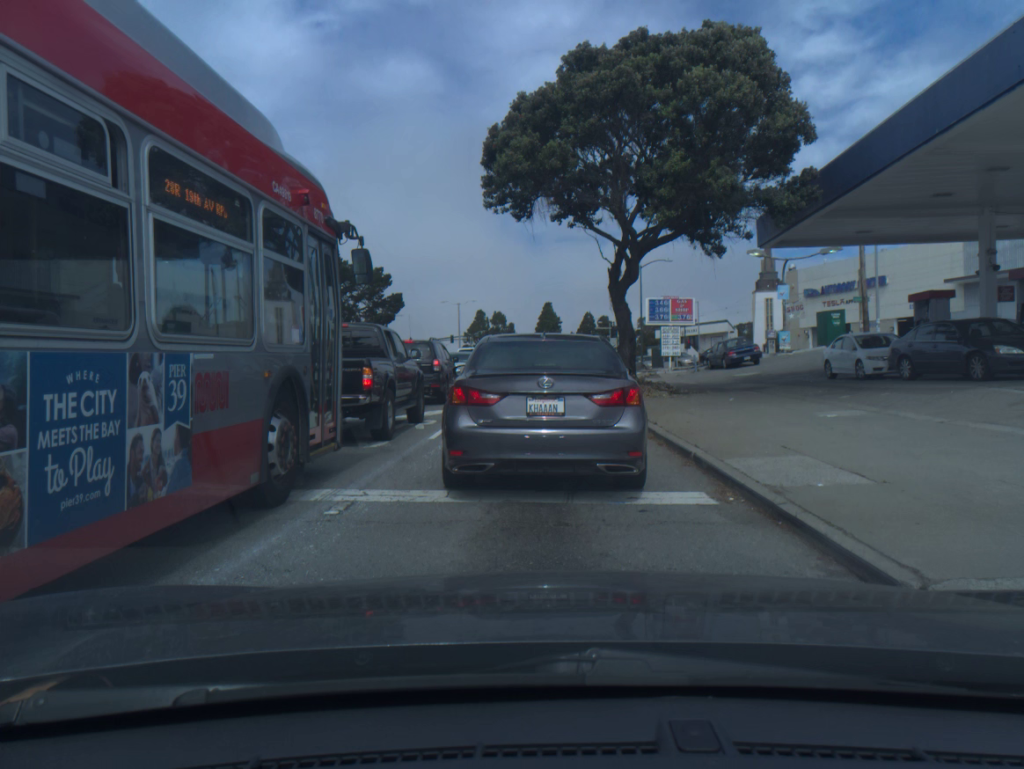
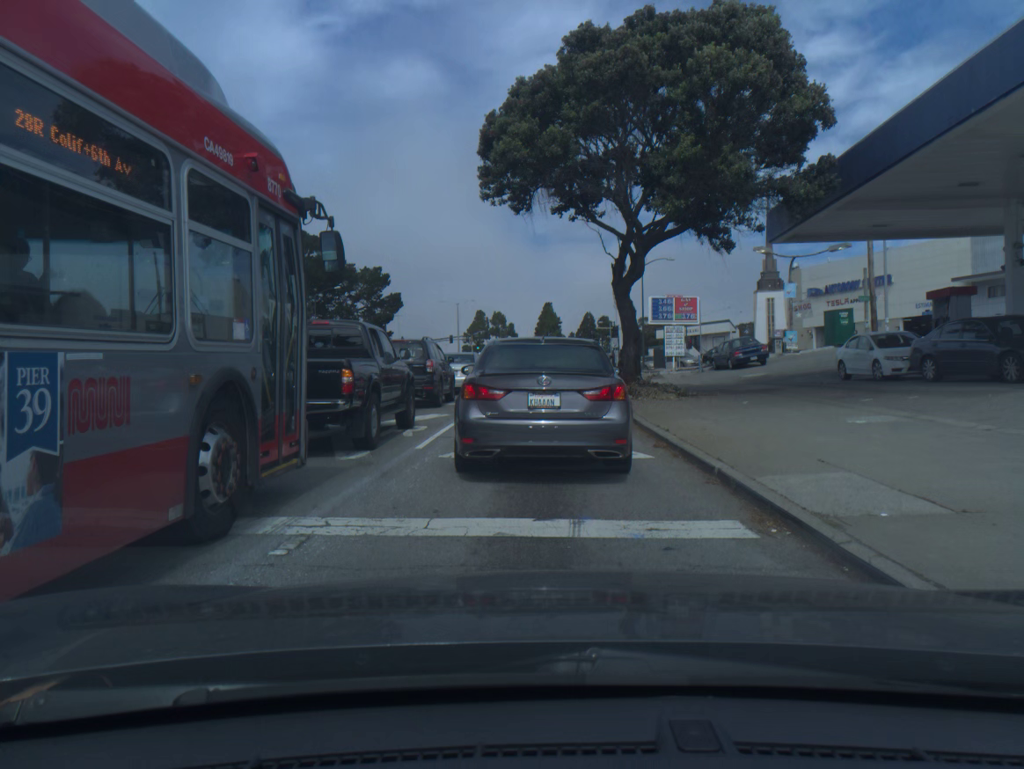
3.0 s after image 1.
(0.0, +1.2) m; 0°
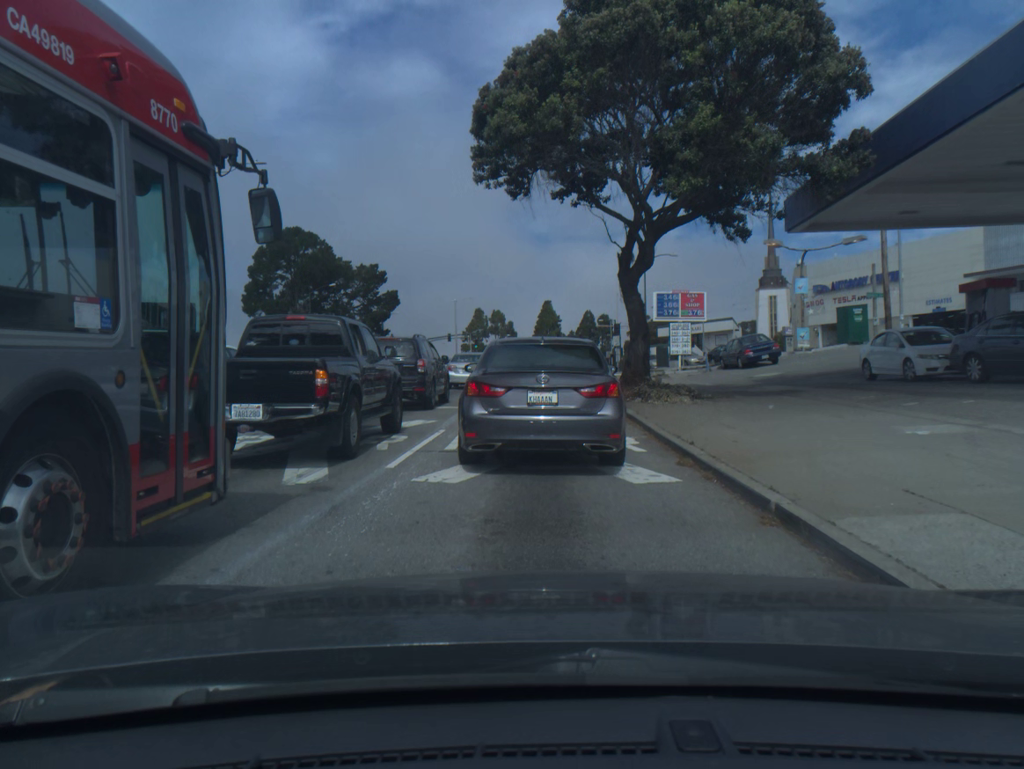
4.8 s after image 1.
(0.0, +2.0) m; 0°
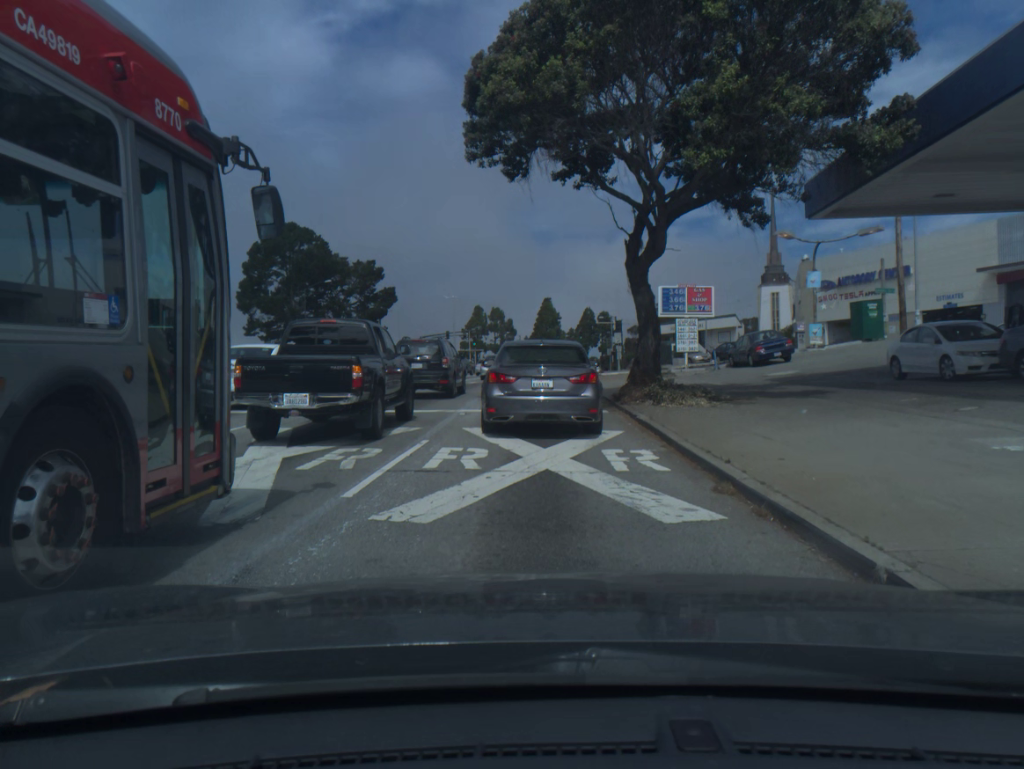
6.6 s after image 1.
(0.0, +1.9) m; 0°
